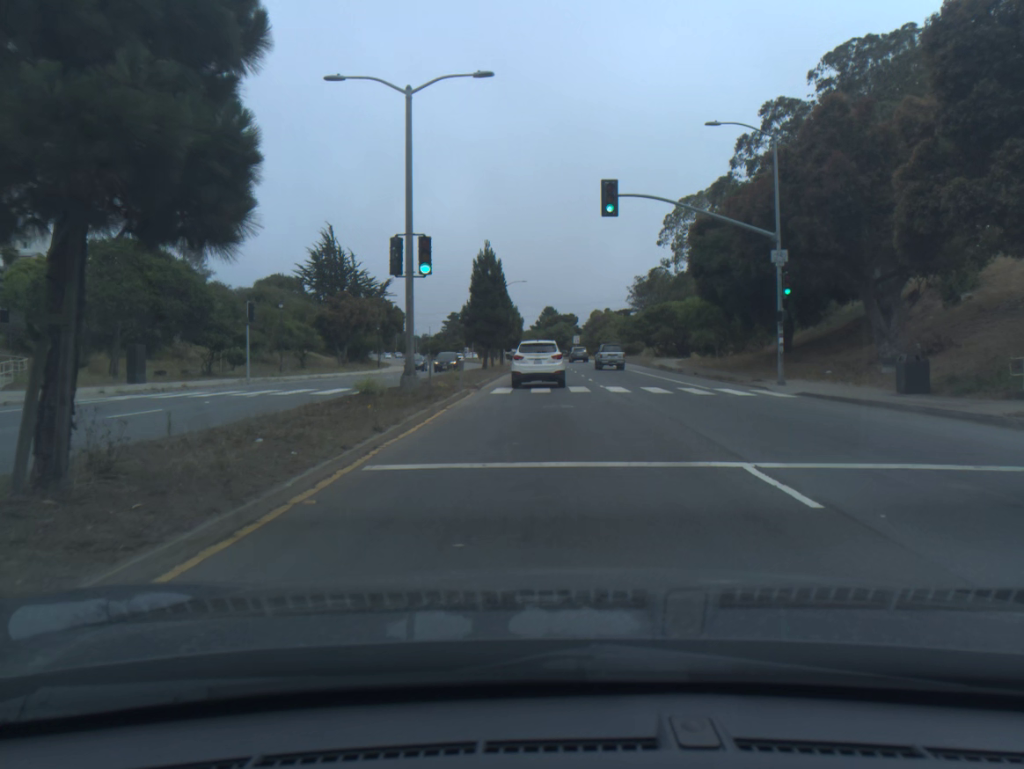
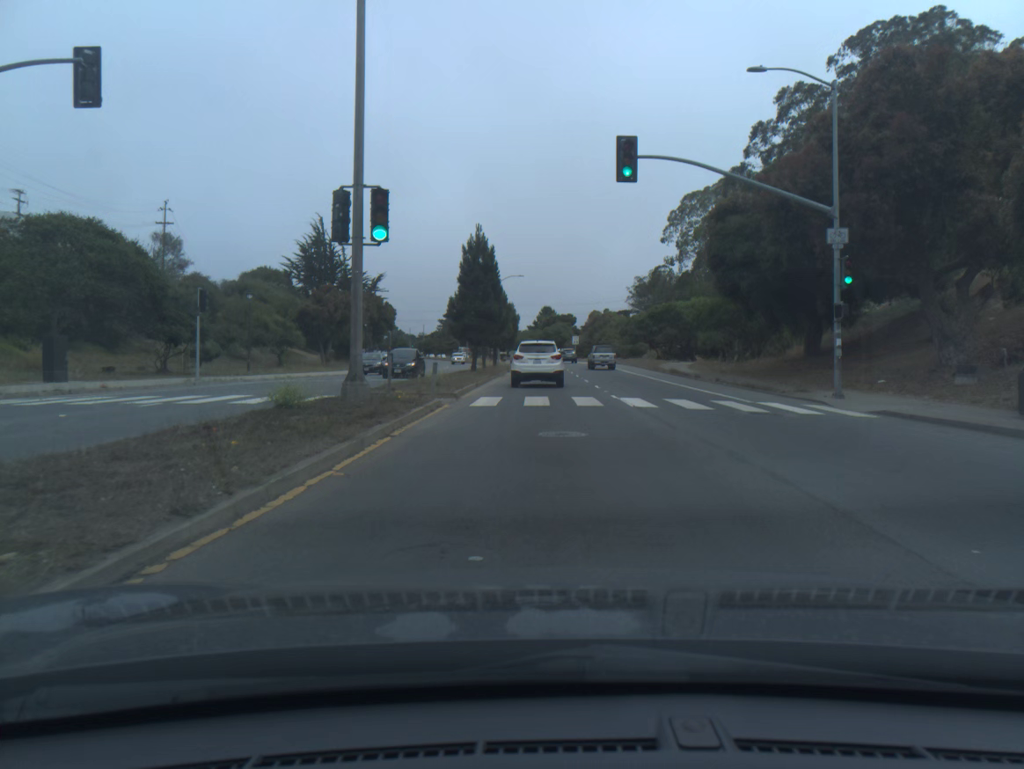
(0.0, +5.9) m; 0°
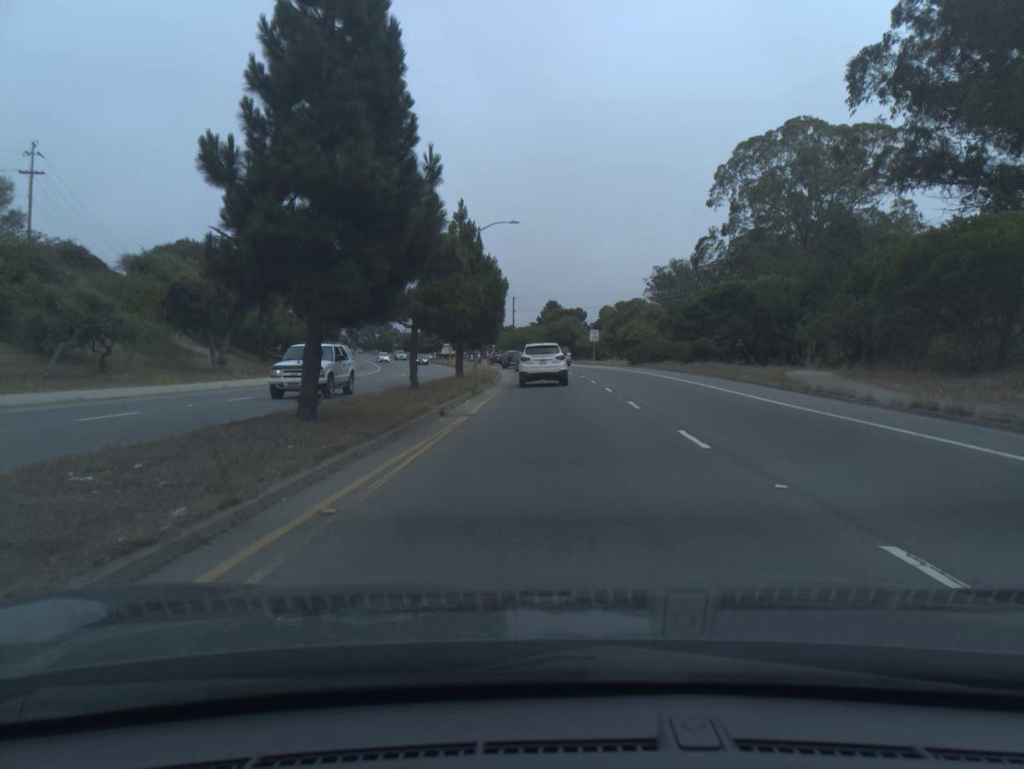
(-0.2, +30.7) m; 0°
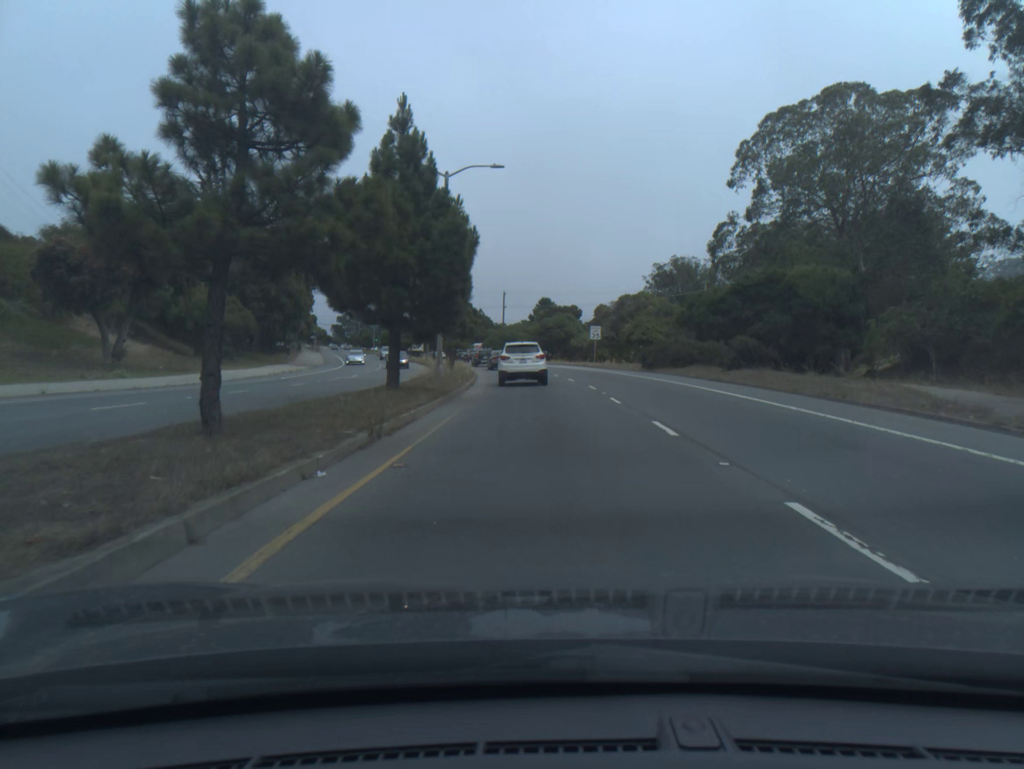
(+0.1, +13.2) m; 0°
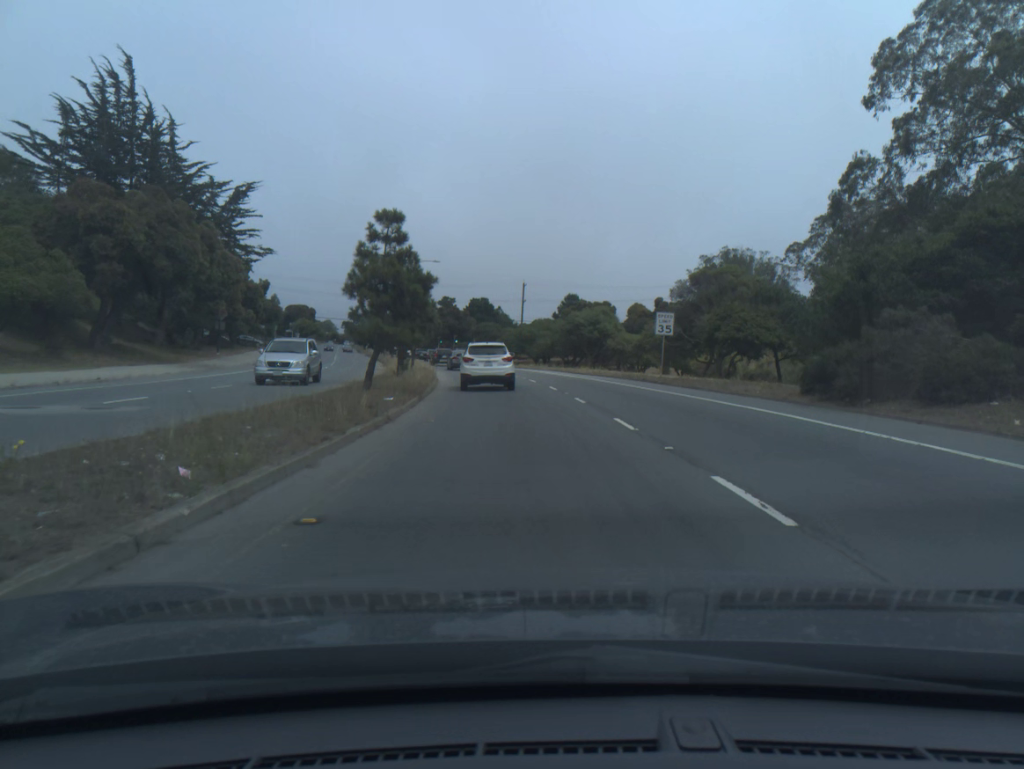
(-0.2, +27.6) m; -2°
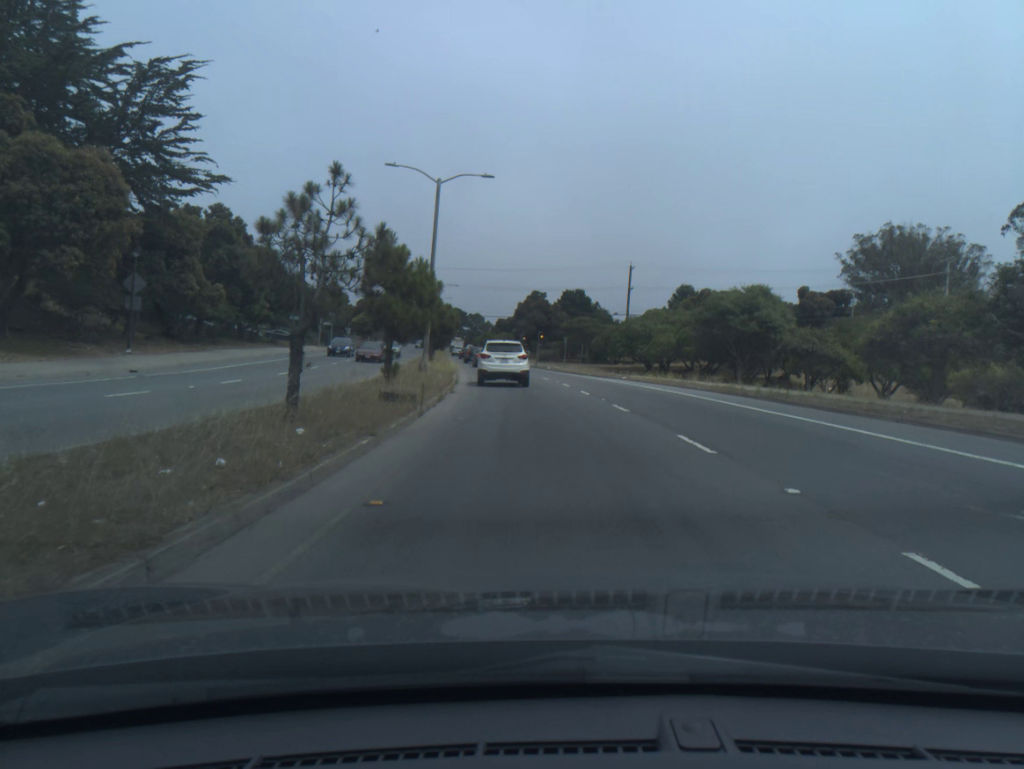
(-1.9, +31.7) m; -7°
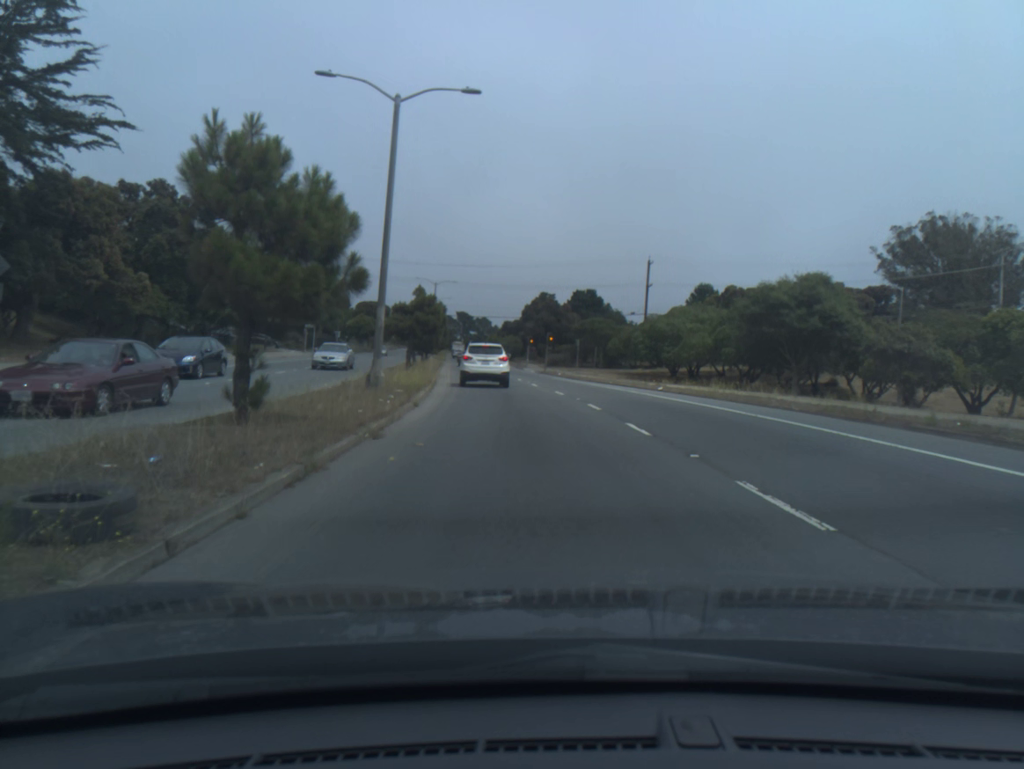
(0.0, +11.5) m; 0°
